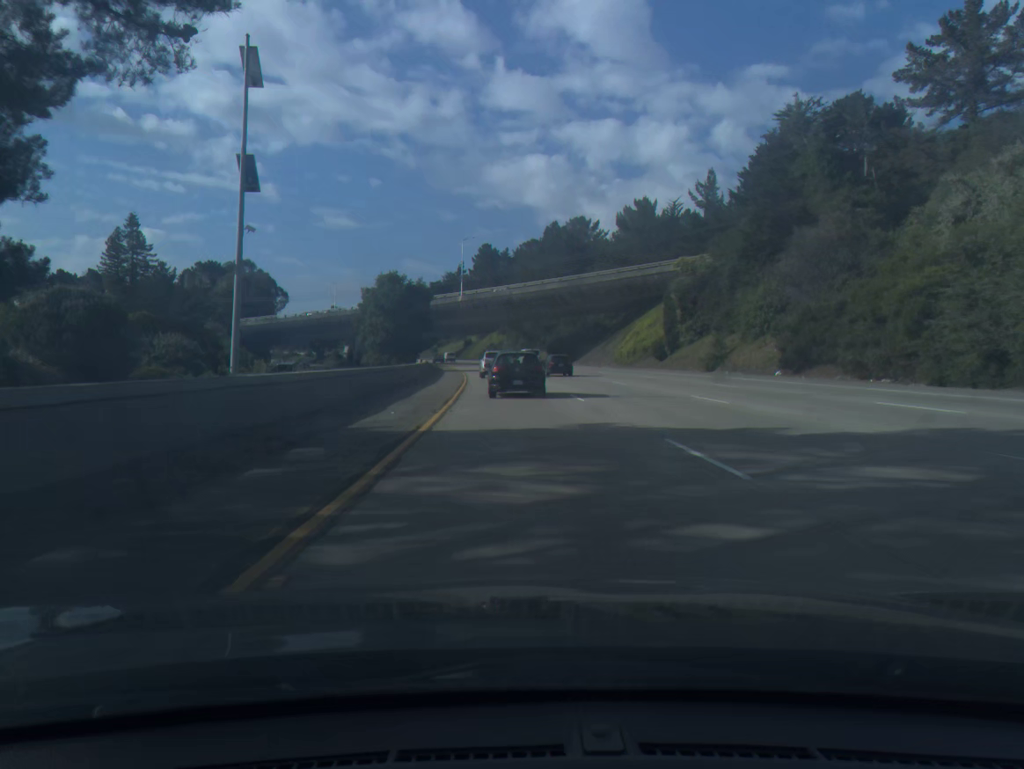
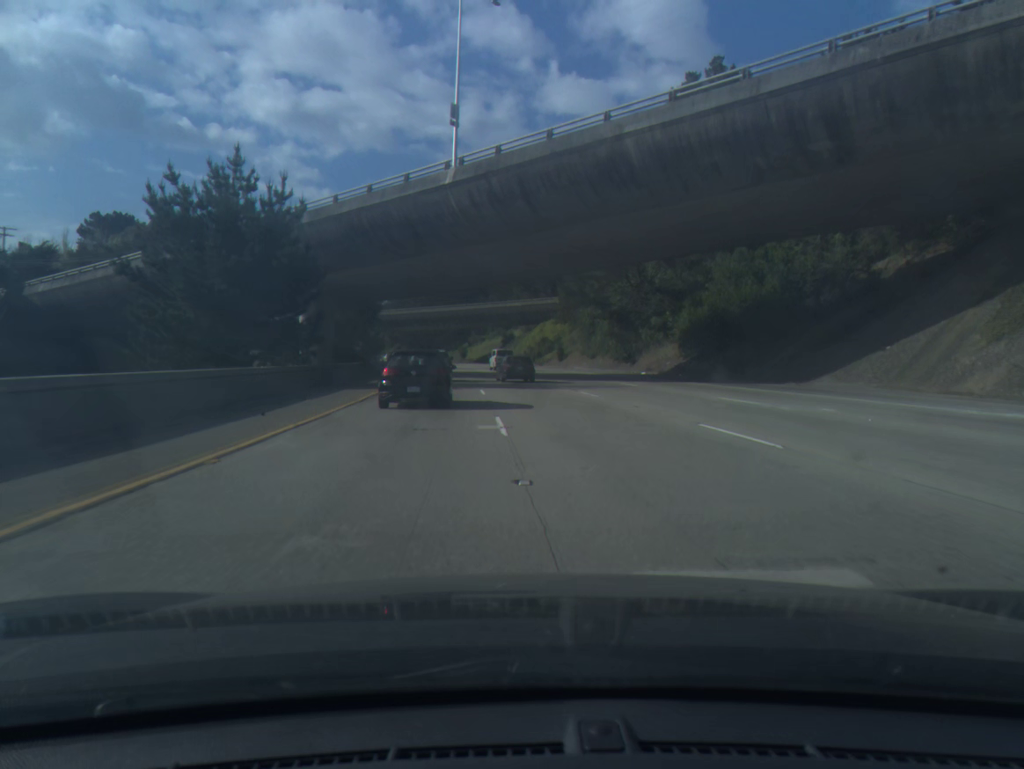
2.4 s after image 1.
(-3.2, +82.3) m; -4°
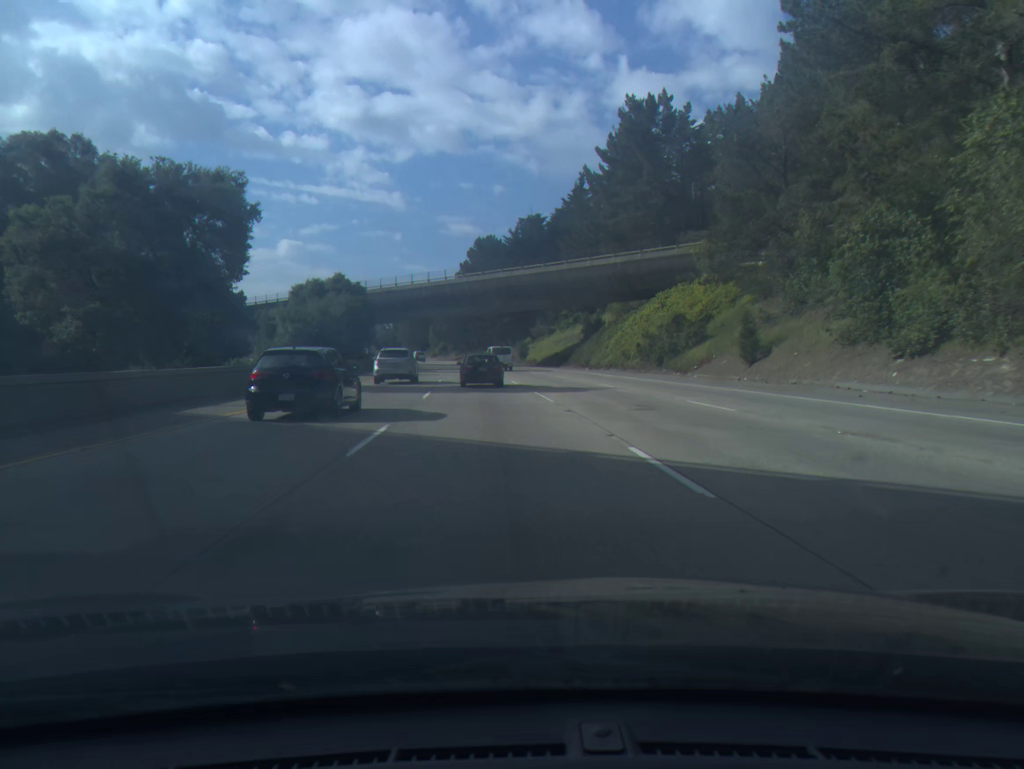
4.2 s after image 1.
(-2.7, +61.2) m; -5°
